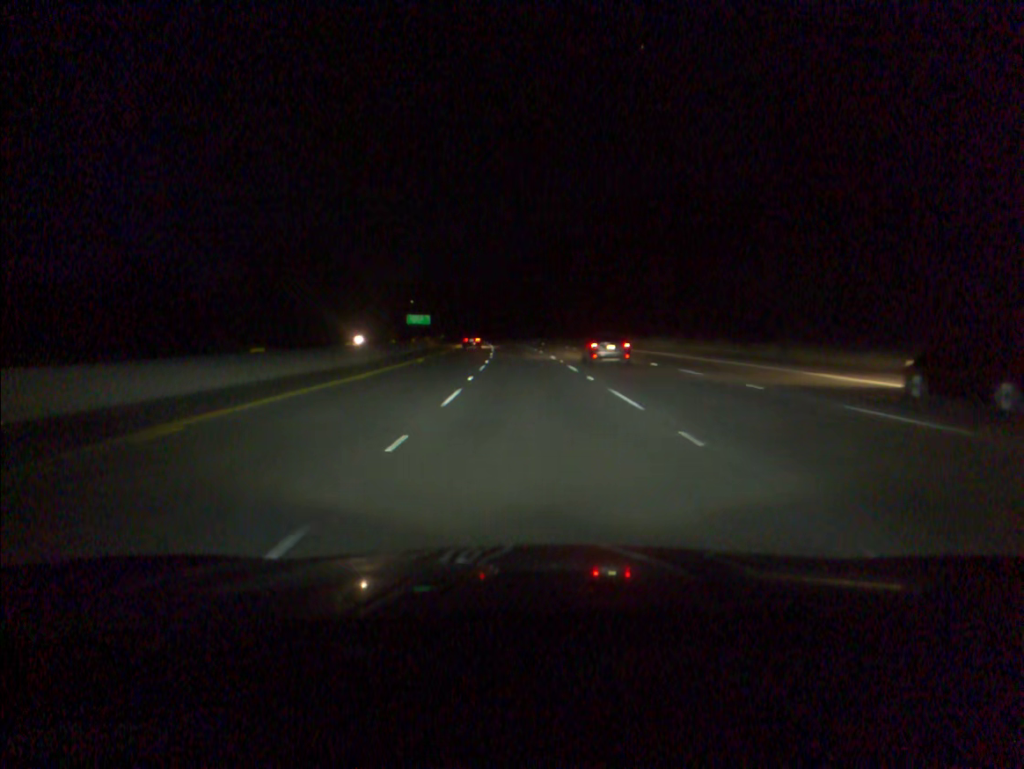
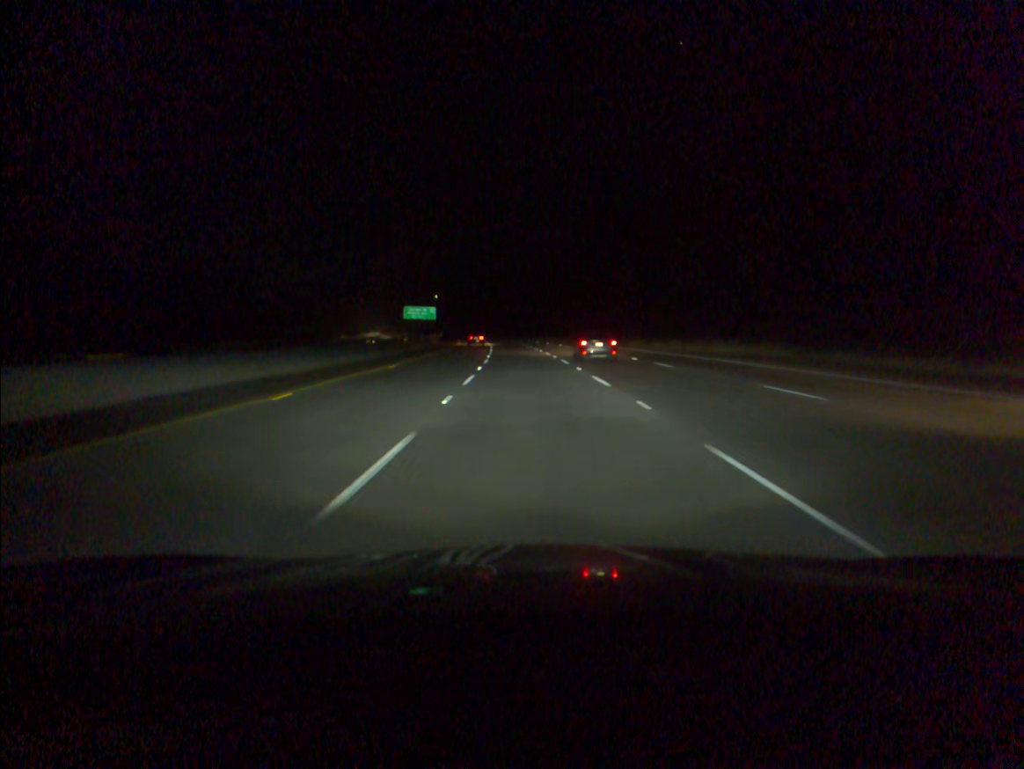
(-1.6, +67.3) m; -3°
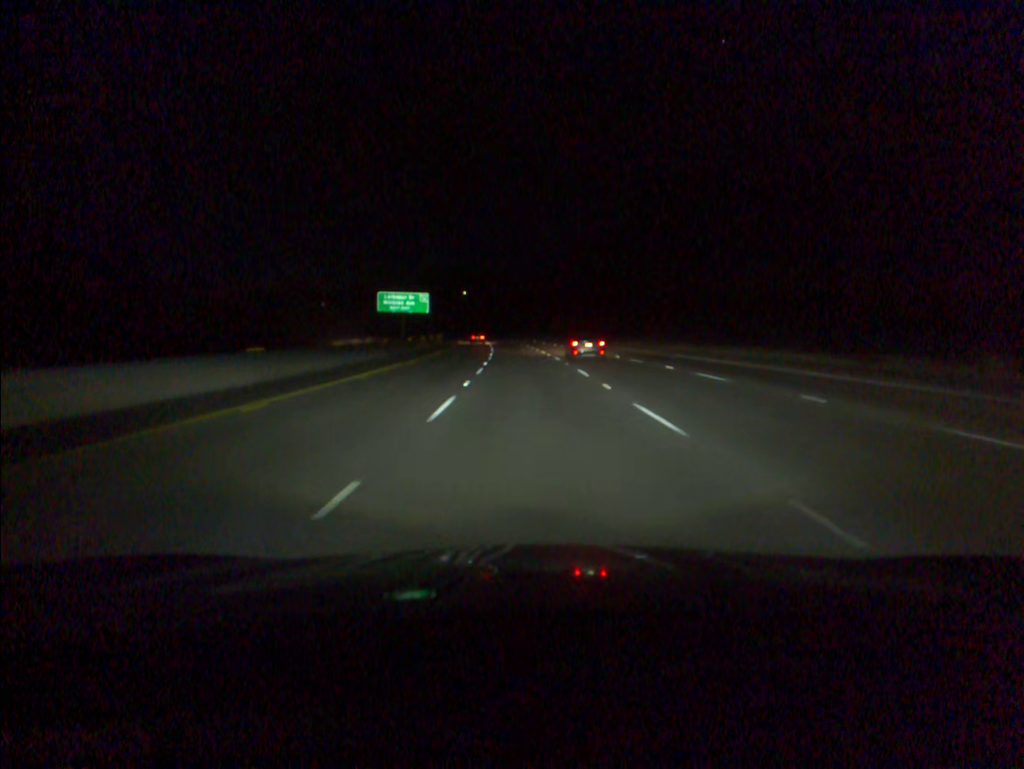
(-1.8, +66.8) m; -3°
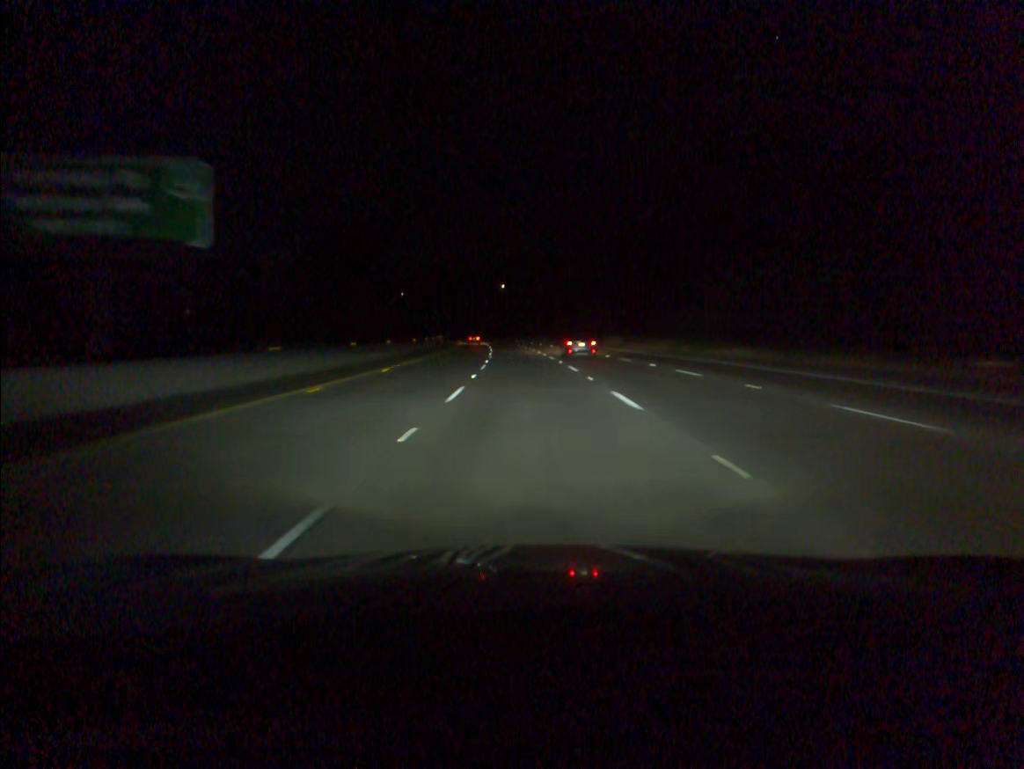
(-2.5, +83.6) m; -3°
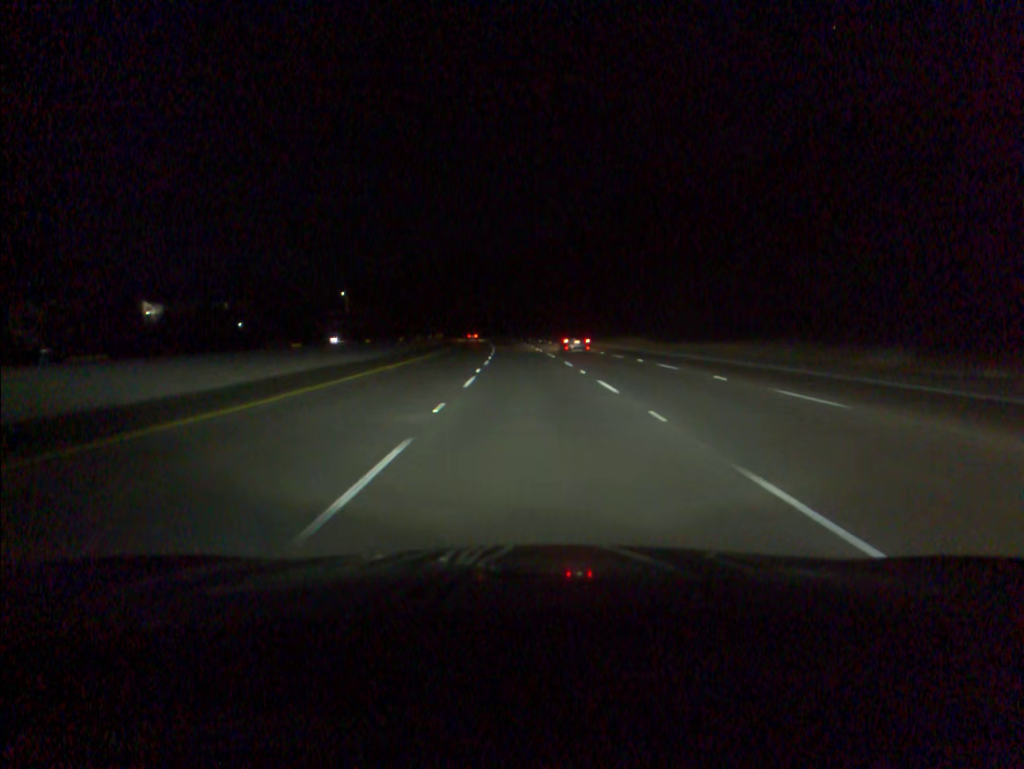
(-2.7, +84.1) m; -4°
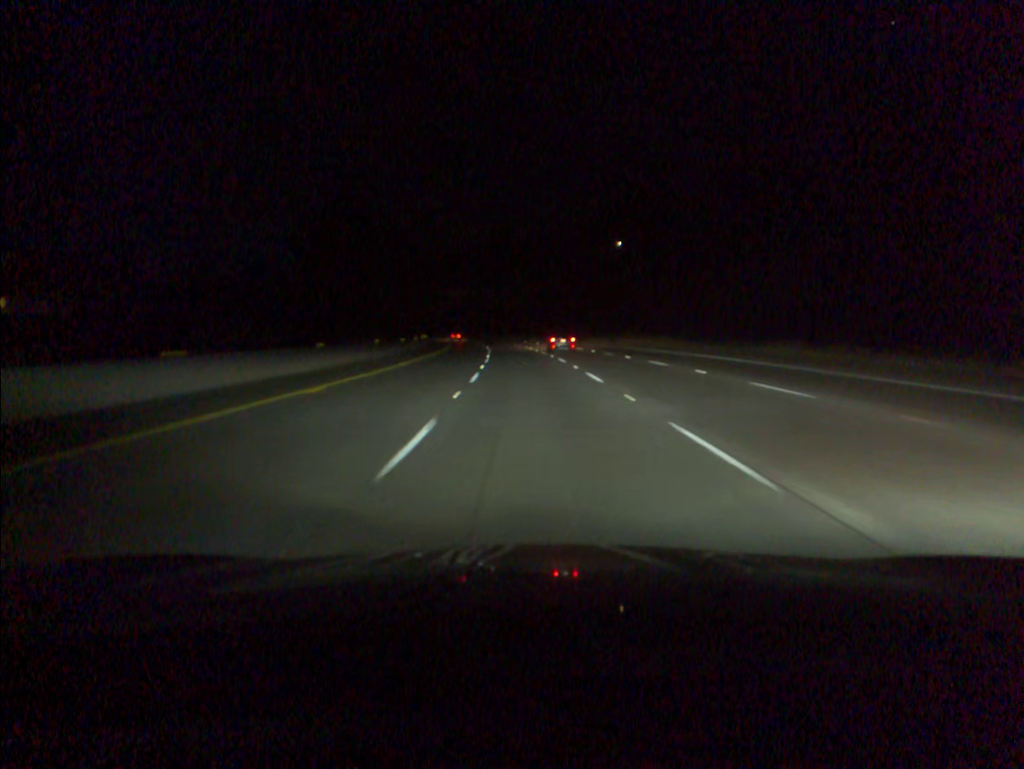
(-2.6, +84.3) m; -3°
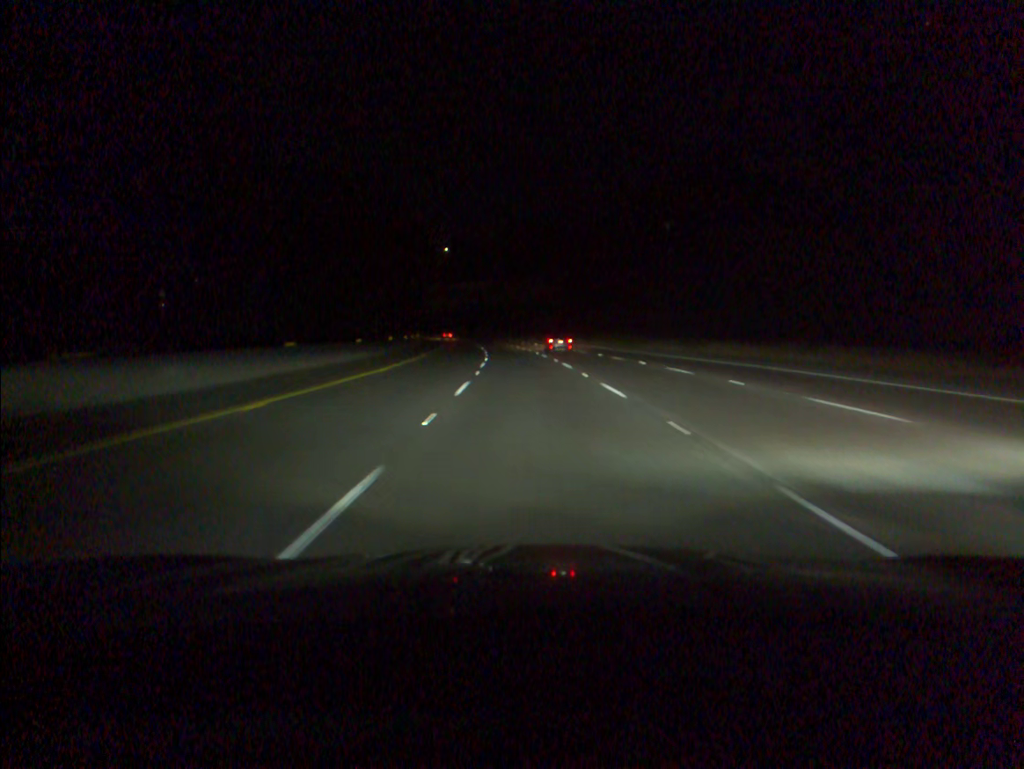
(-0.5, +33.7) m; -2°
